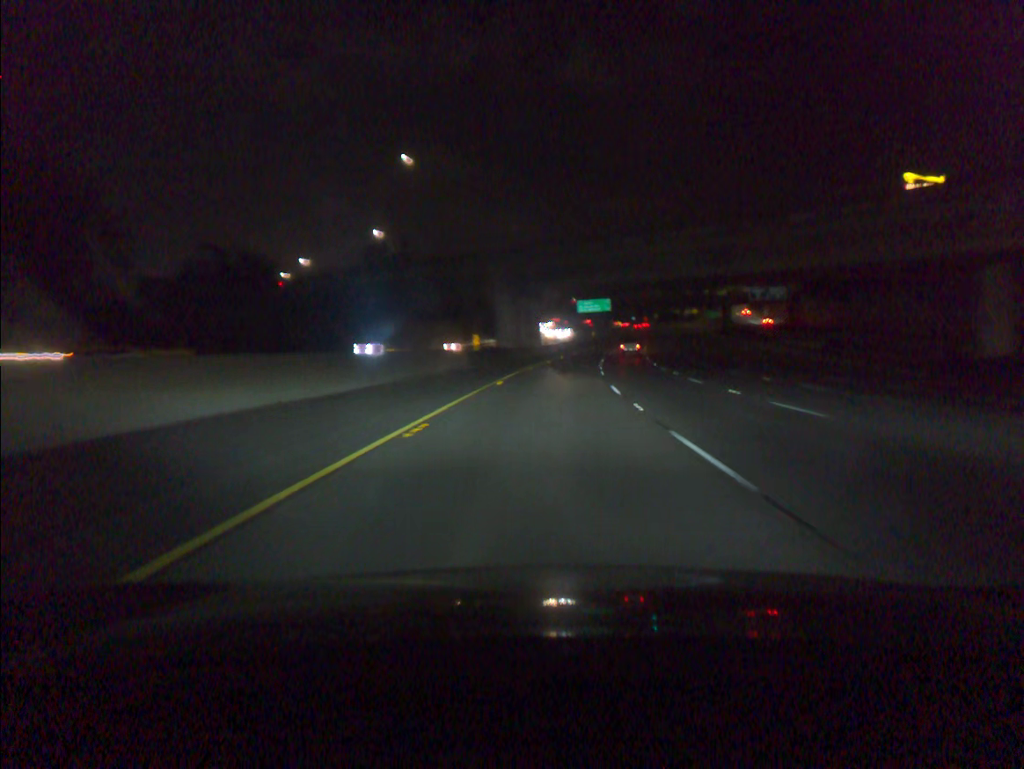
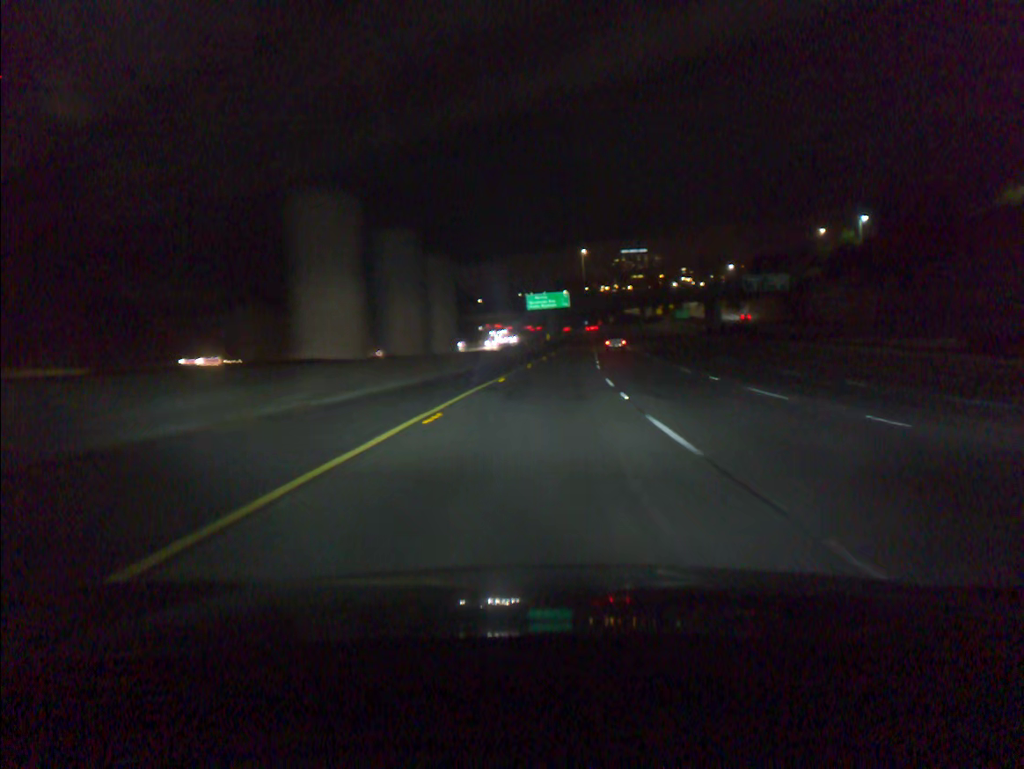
(+1.4, +41.9) m; +4°
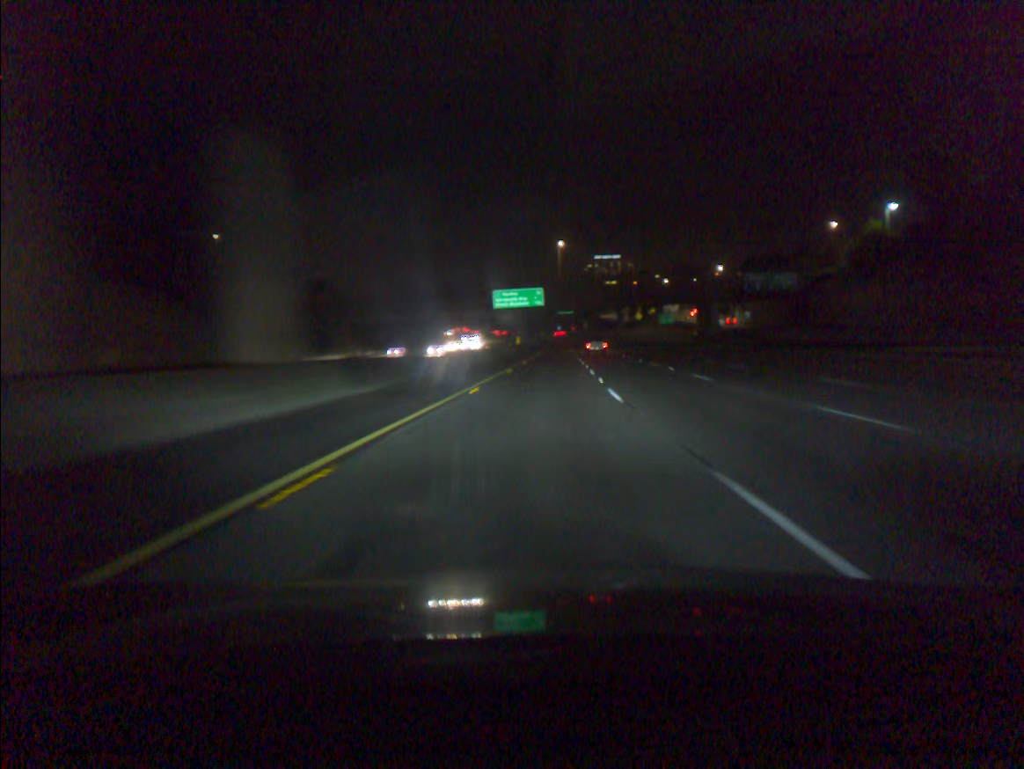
(+0.4, +20.9) m; +2°
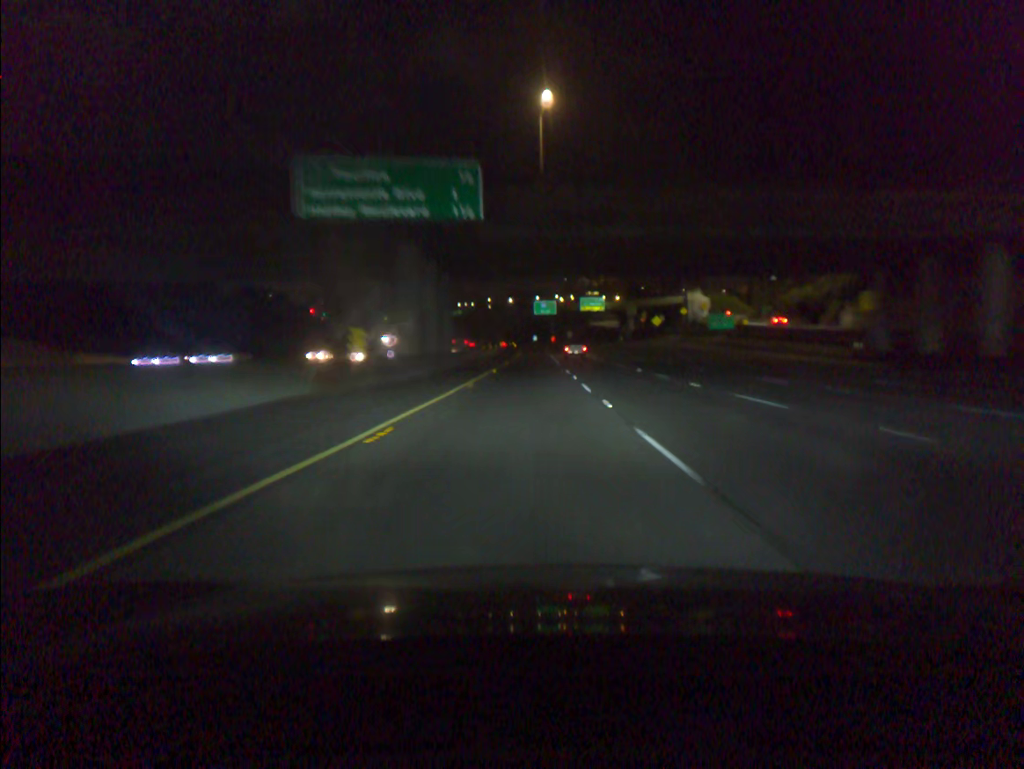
(+2.0, +83.1) m; +2°
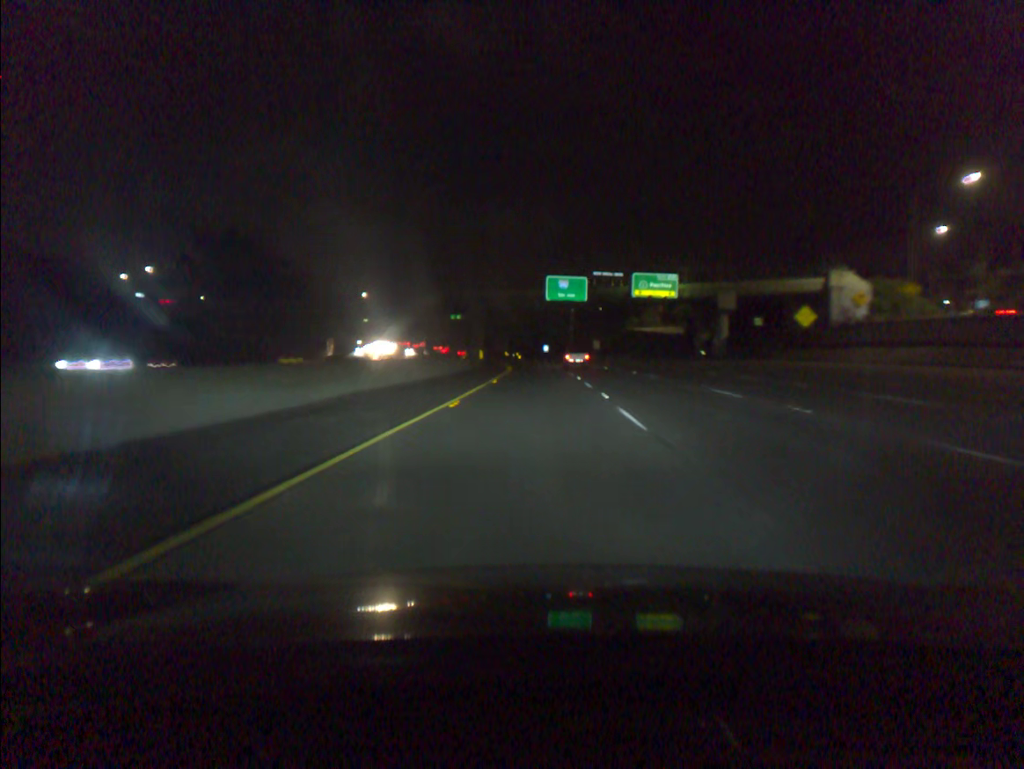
(-0.6, +82.8) m; -1°
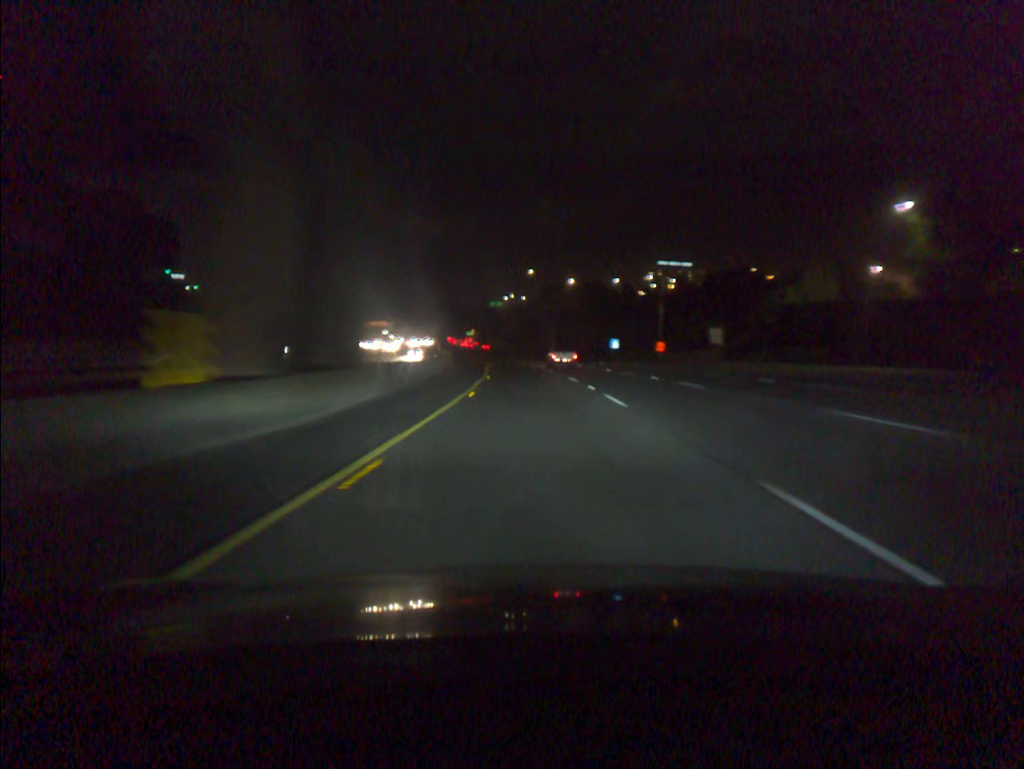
(-1.9, +82.9) m; -4°
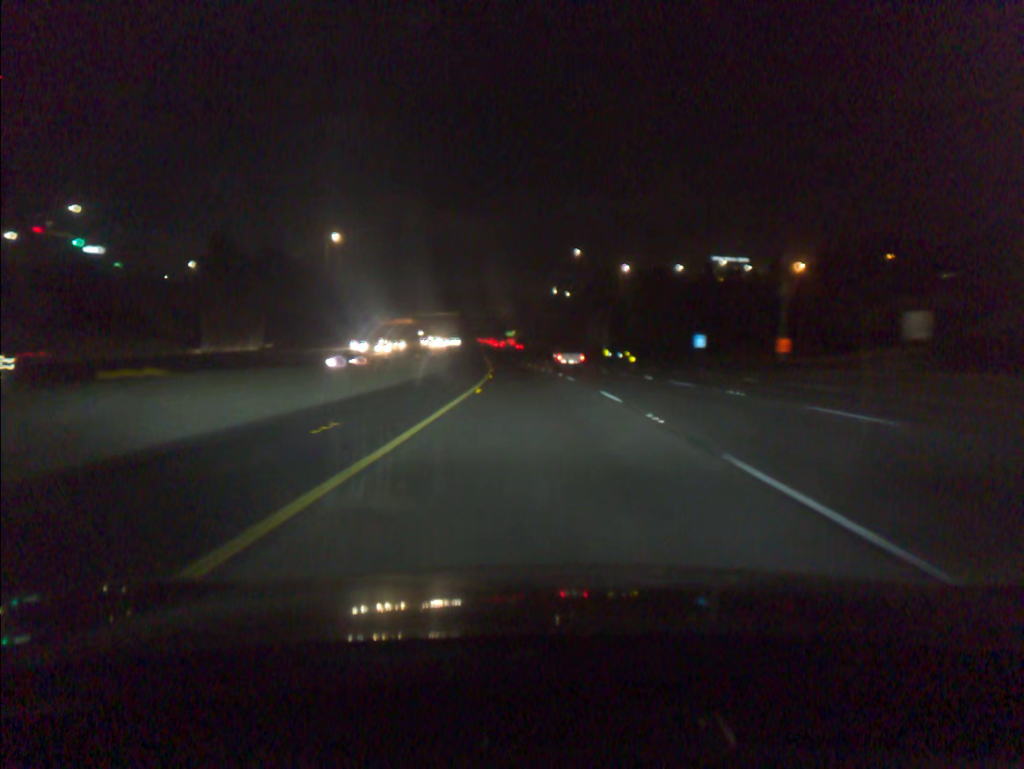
(-1.2, +41.7) m; -3°
